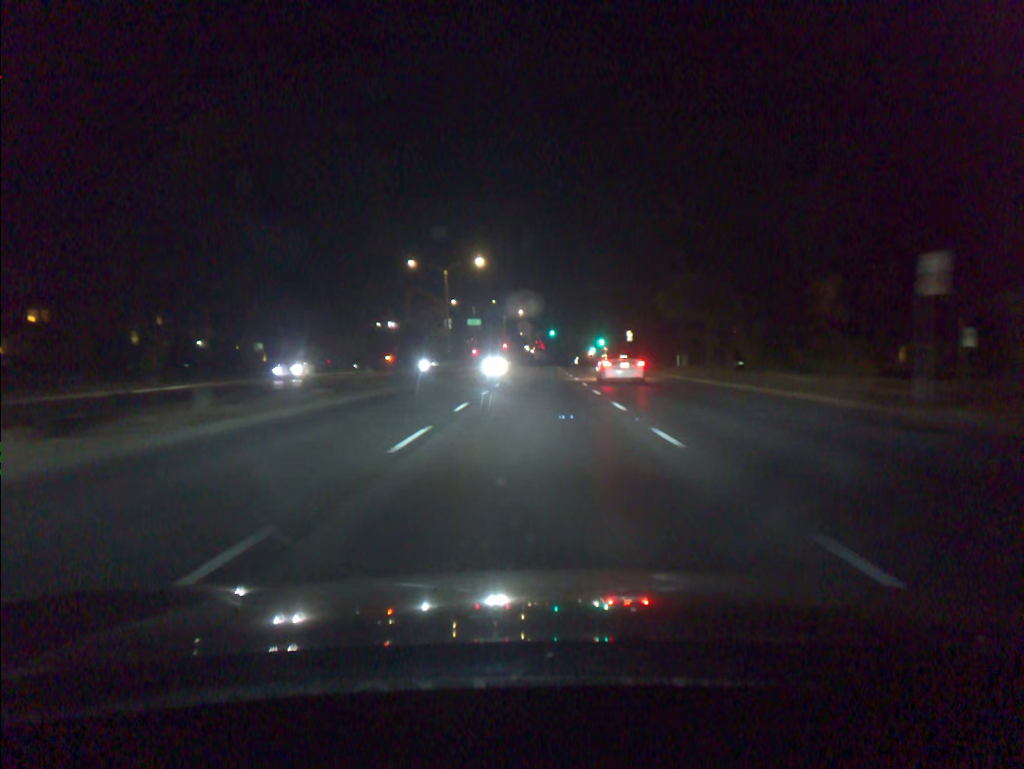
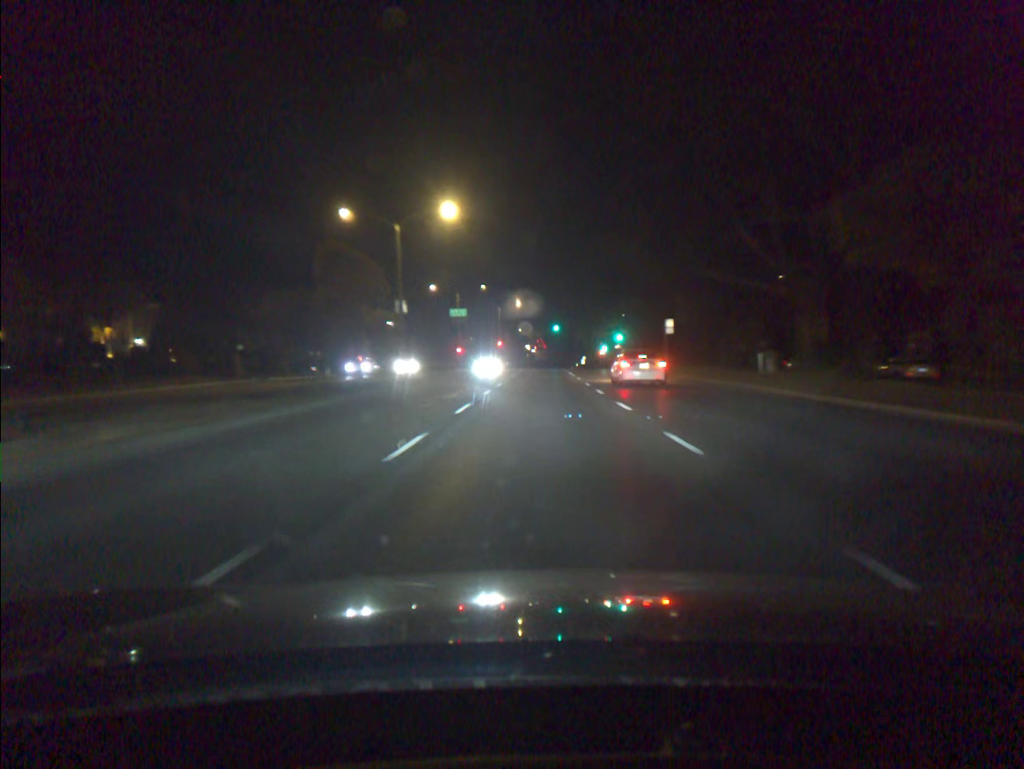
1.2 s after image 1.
(0.0, +22.4) m; 0°
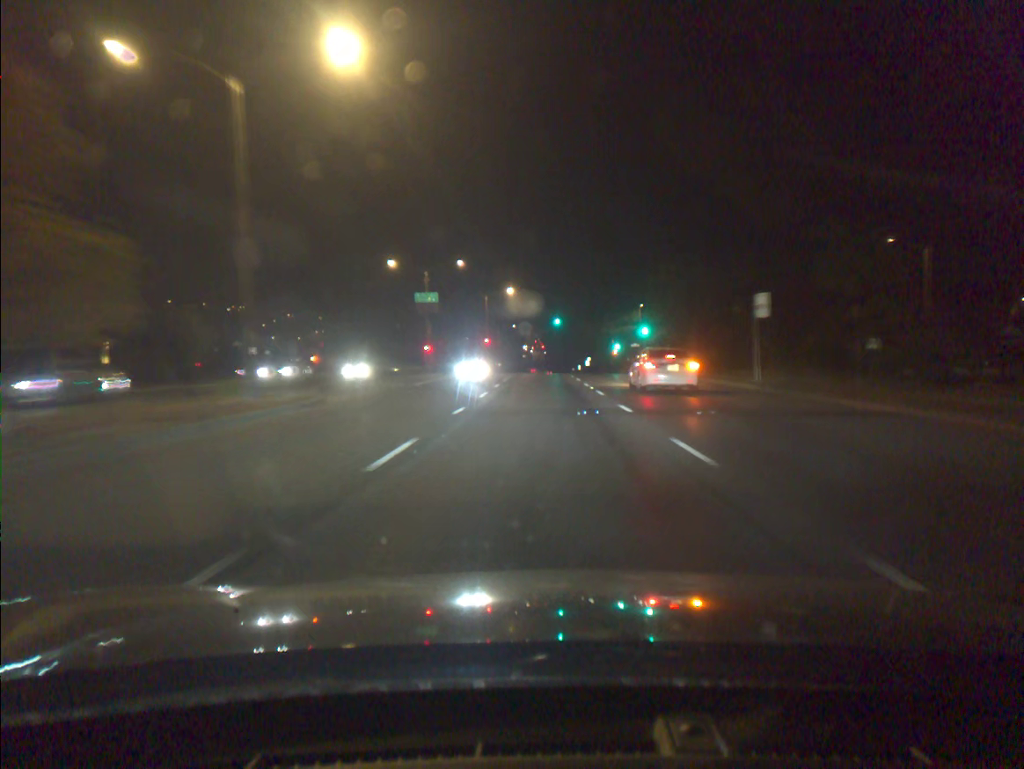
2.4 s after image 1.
(0.0, +22.4) m; 0°
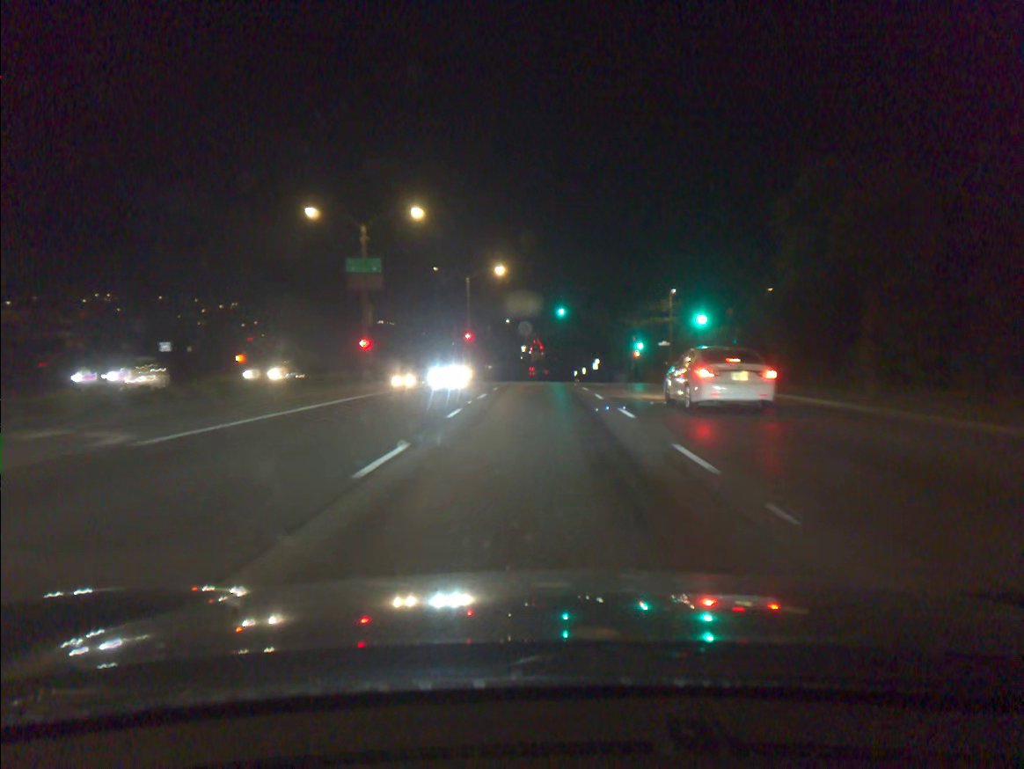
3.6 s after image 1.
(0.0, +22.4) m; 0°
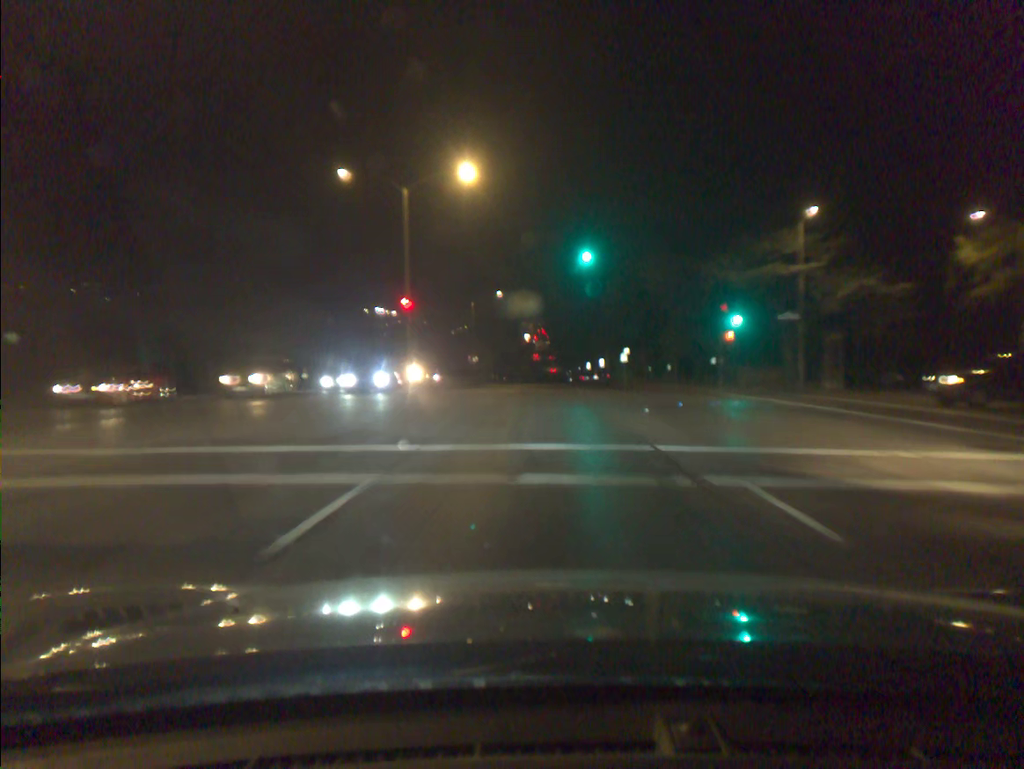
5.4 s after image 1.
(-0.2, +33.6) m; 0°
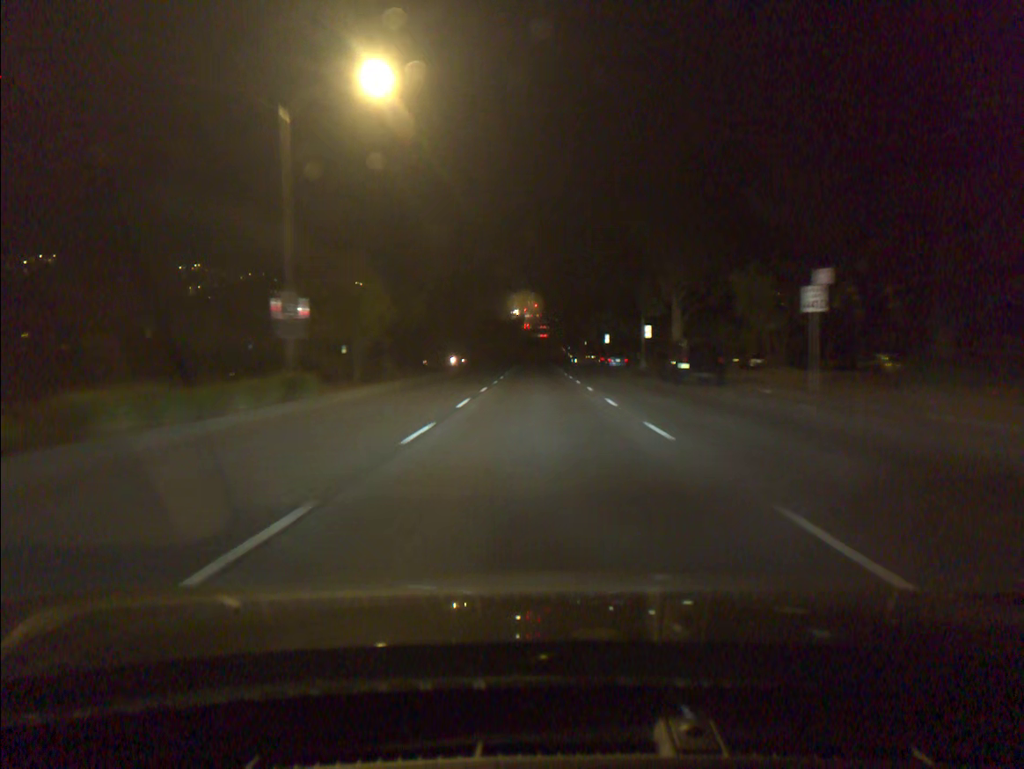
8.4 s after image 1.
(+0.1, +56.8) m; +1°
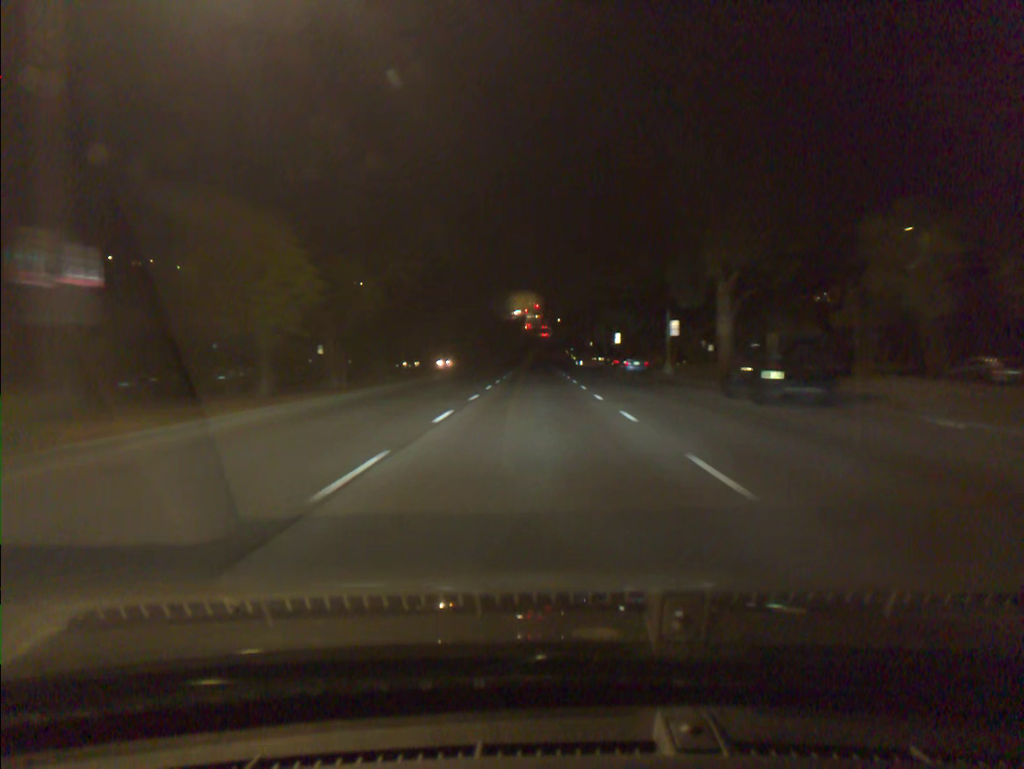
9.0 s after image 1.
(0.0, +11.4) m; 0°
